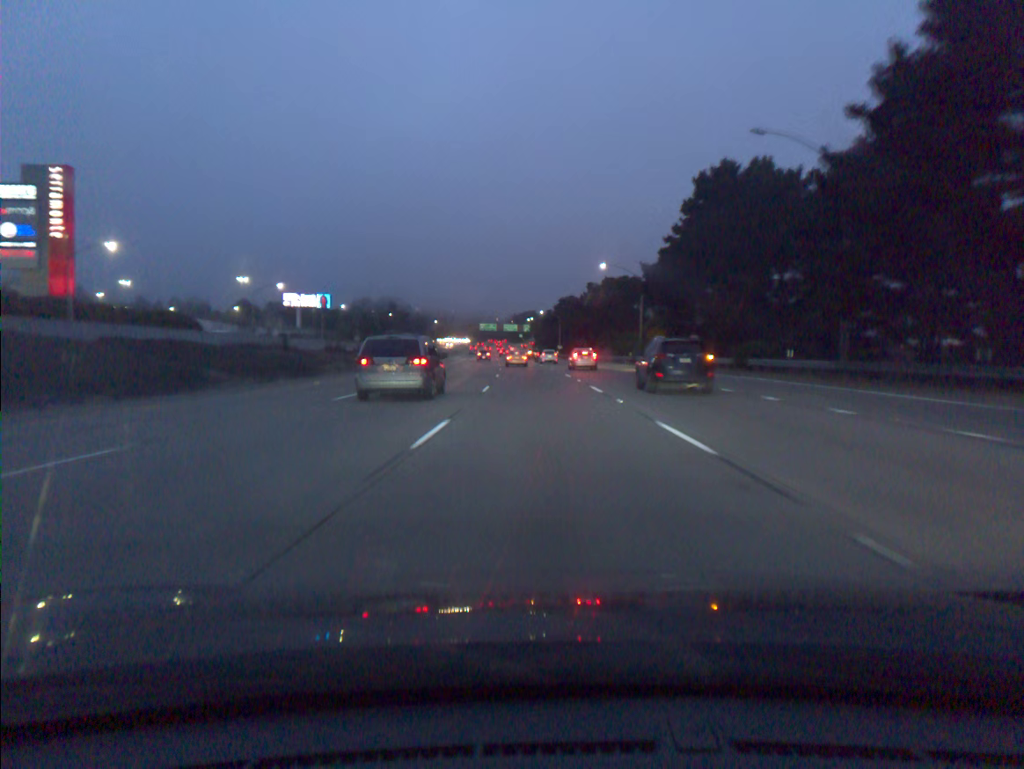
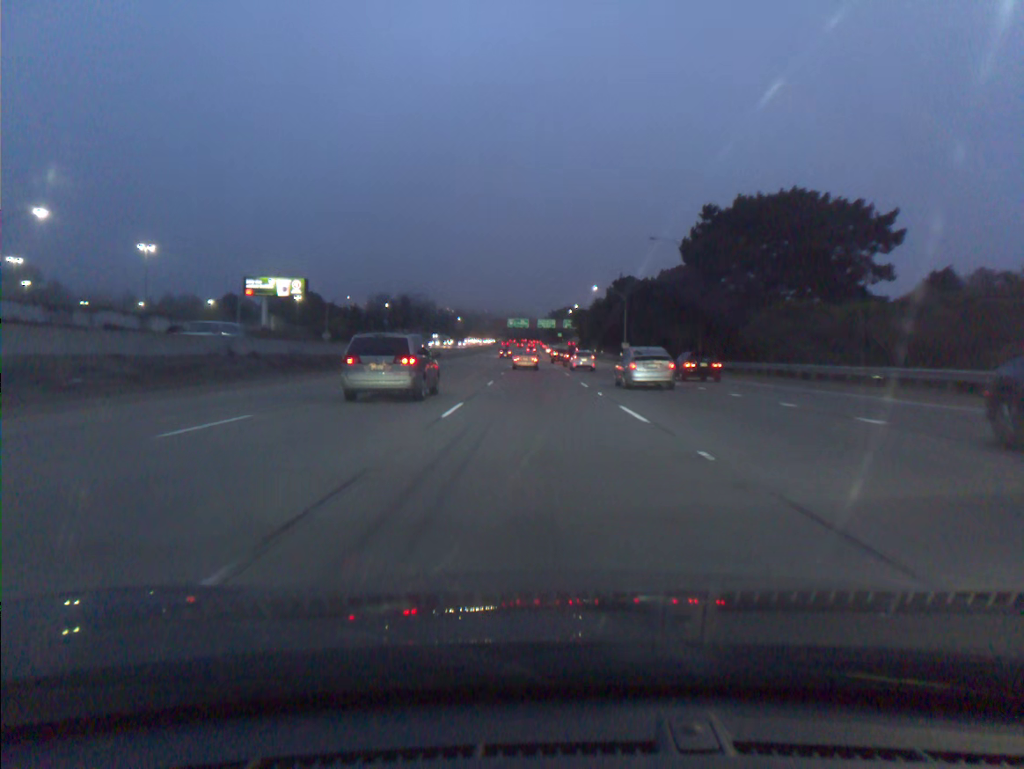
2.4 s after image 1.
(-1.8, +68.5) m; -3°
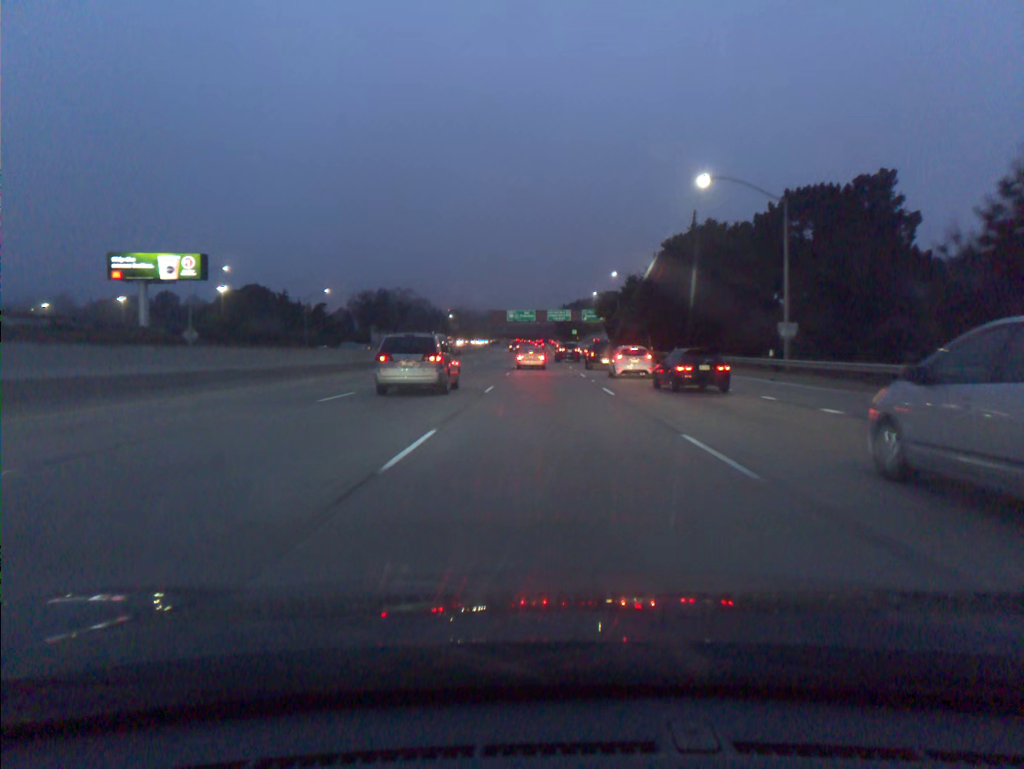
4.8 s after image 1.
(-0.8, +65.1) m; -1°
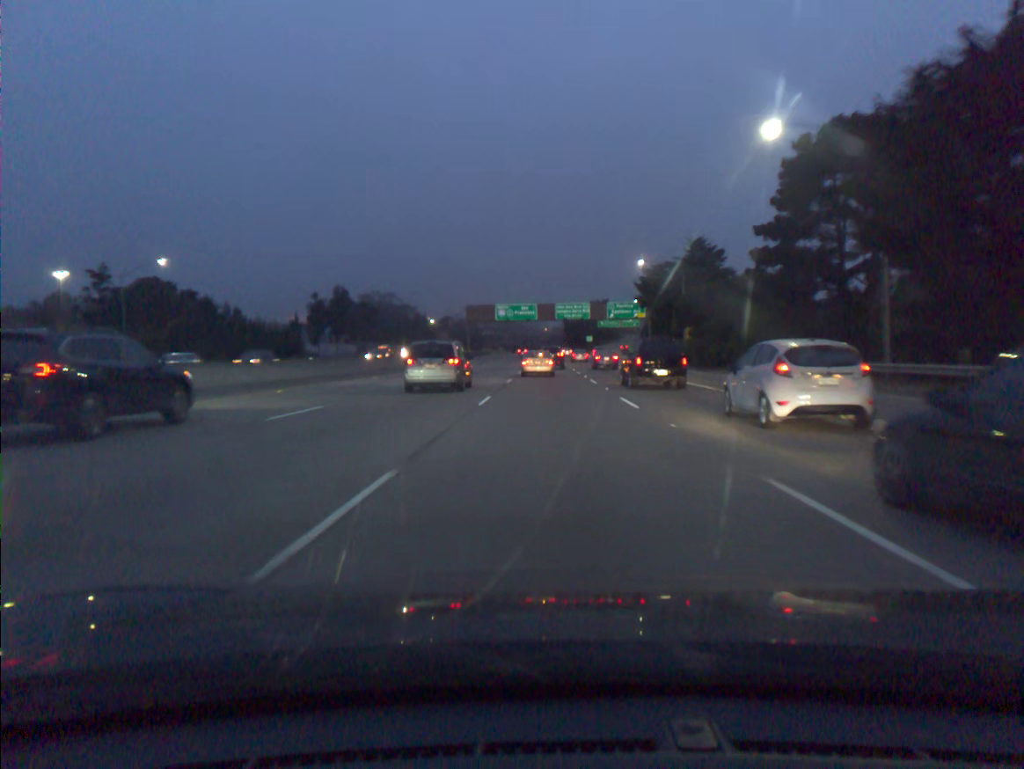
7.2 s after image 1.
(-0.1, +62.6) m; 0°
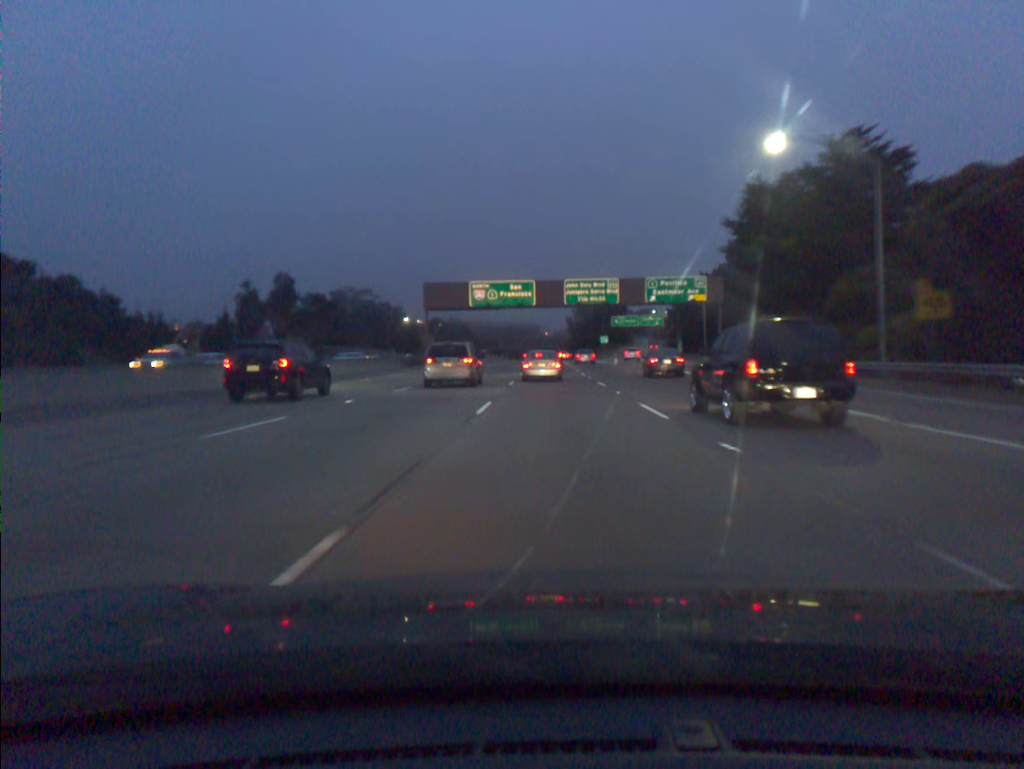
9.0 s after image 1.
(0.0, +46.7) m; 0°
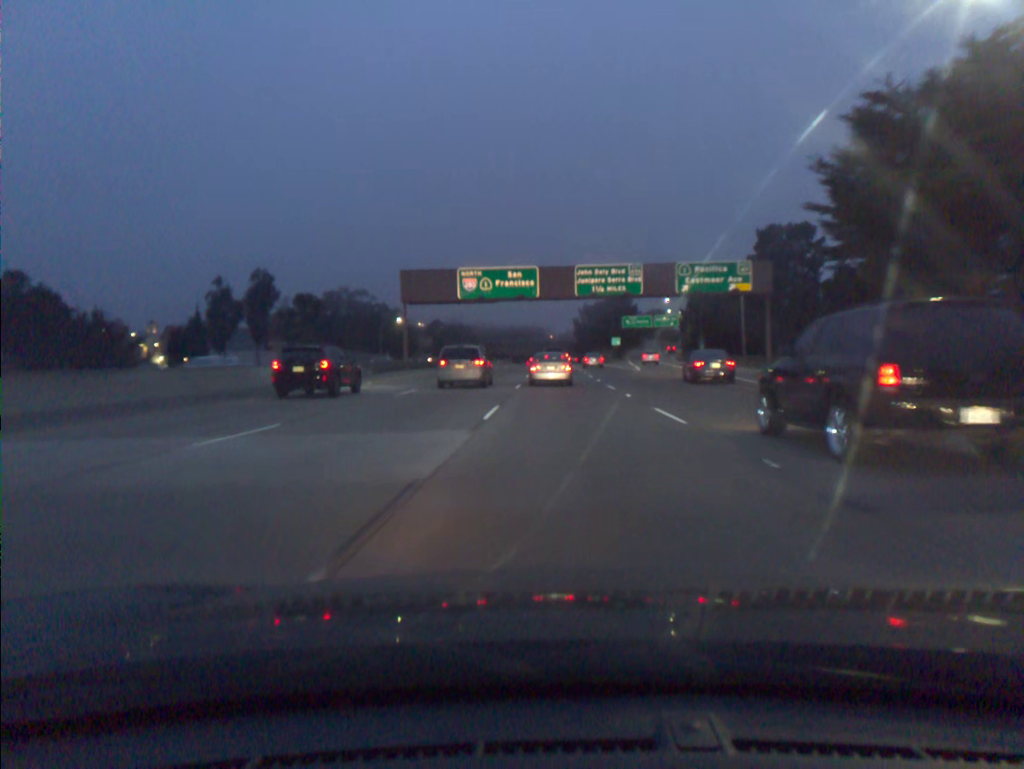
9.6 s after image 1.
(0.0, +15.6) m; 0°
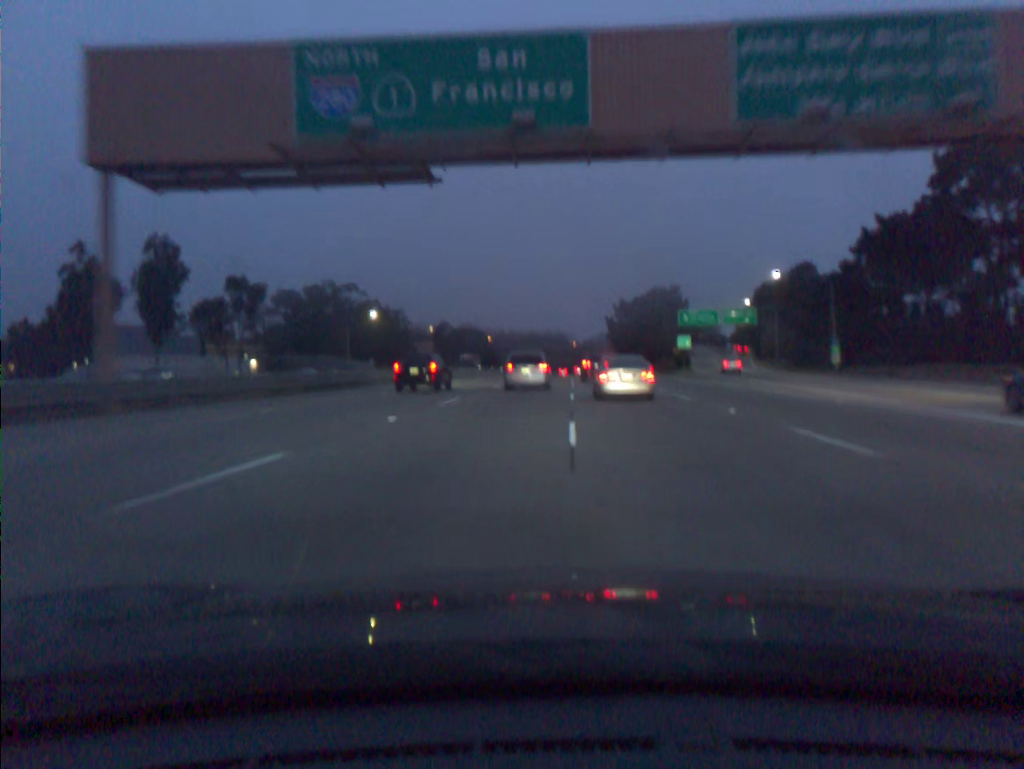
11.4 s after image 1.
(-0.8, +48.0) m; -2°
